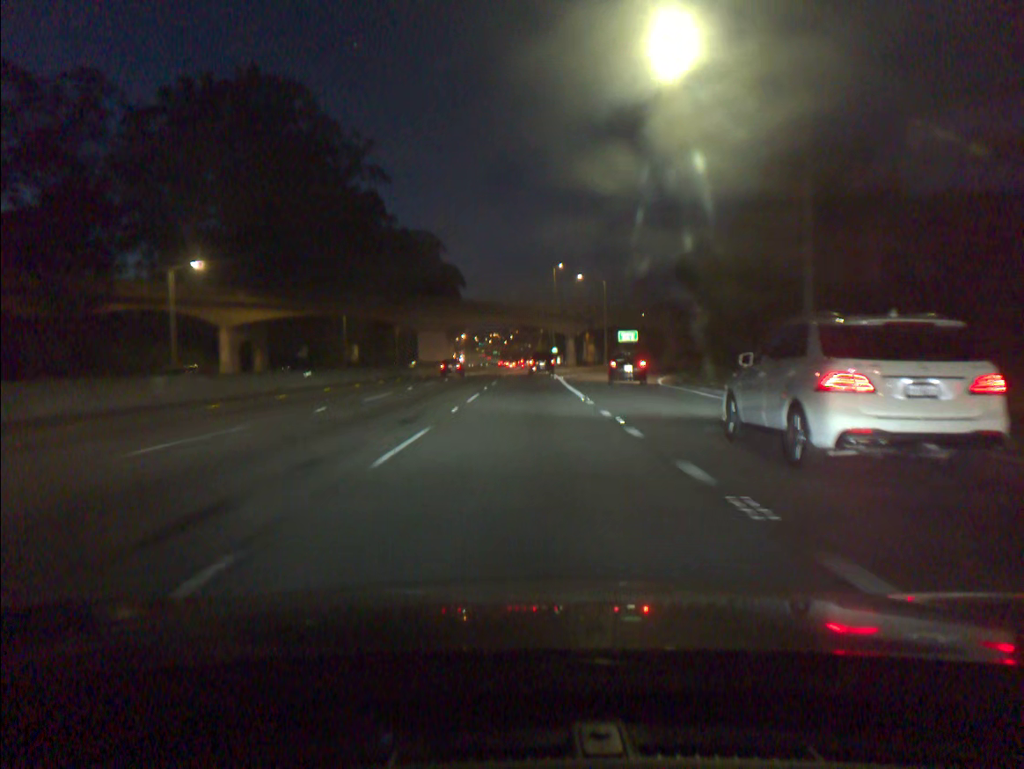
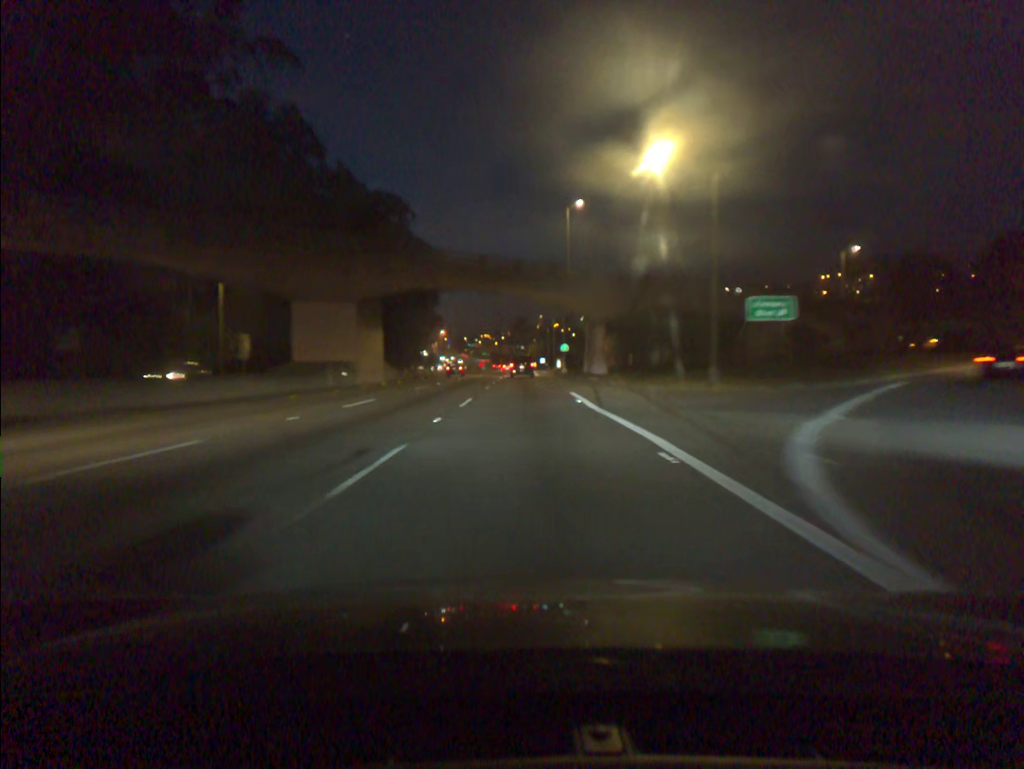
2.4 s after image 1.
(+0.4, +46.7) m; +1°
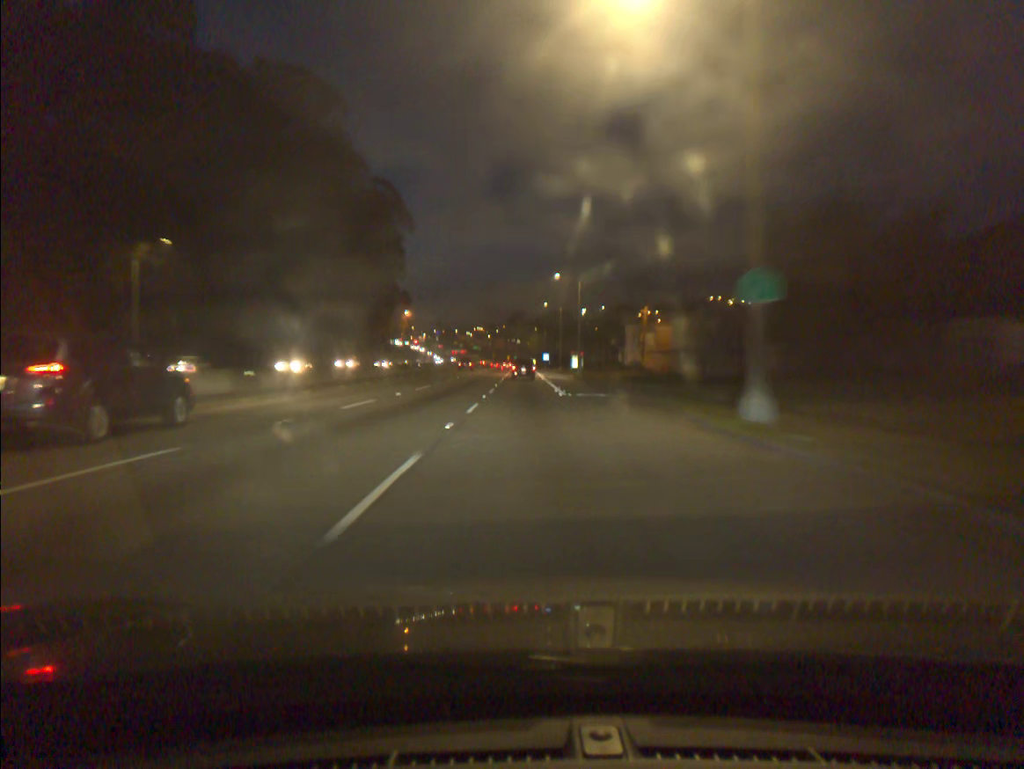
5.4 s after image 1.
(+0.1, +60.3) m; 0°
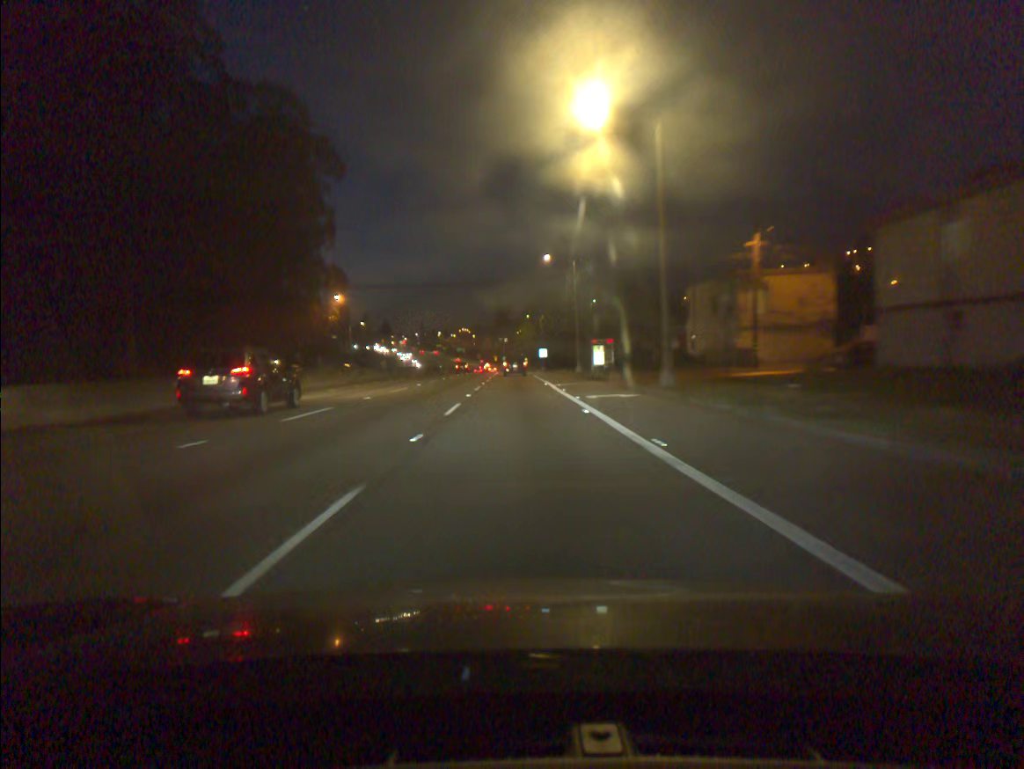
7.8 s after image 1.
(+0.3, +47.8) m; +1°
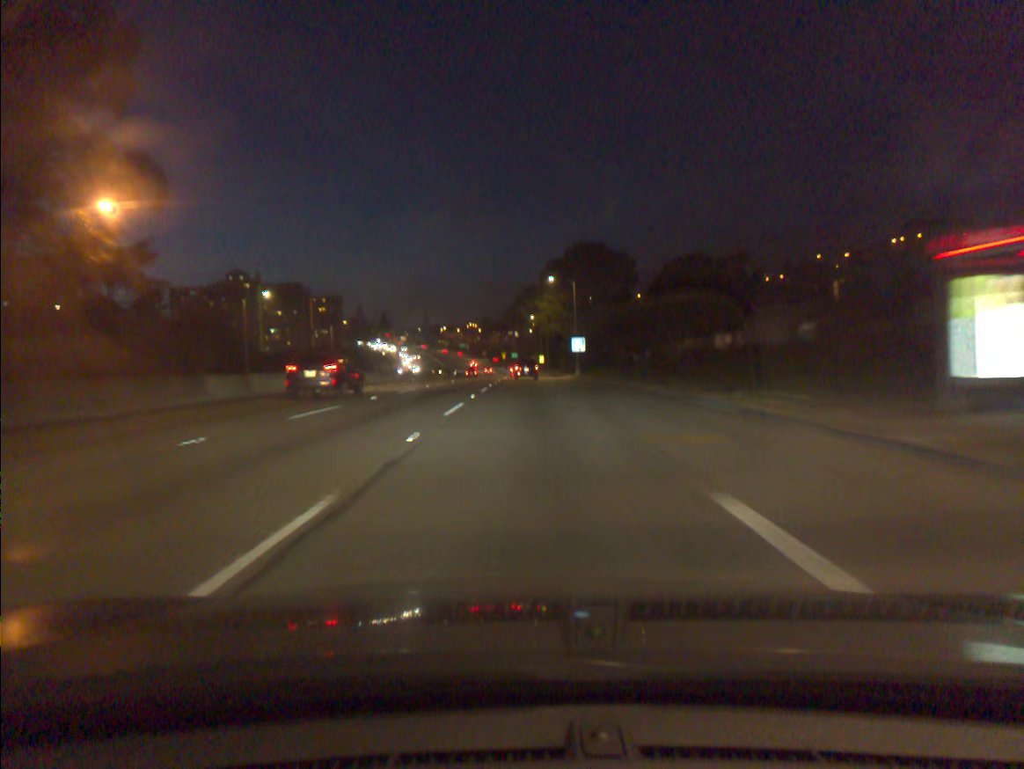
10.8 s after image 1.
(-0.3, +59.3) m; -1°
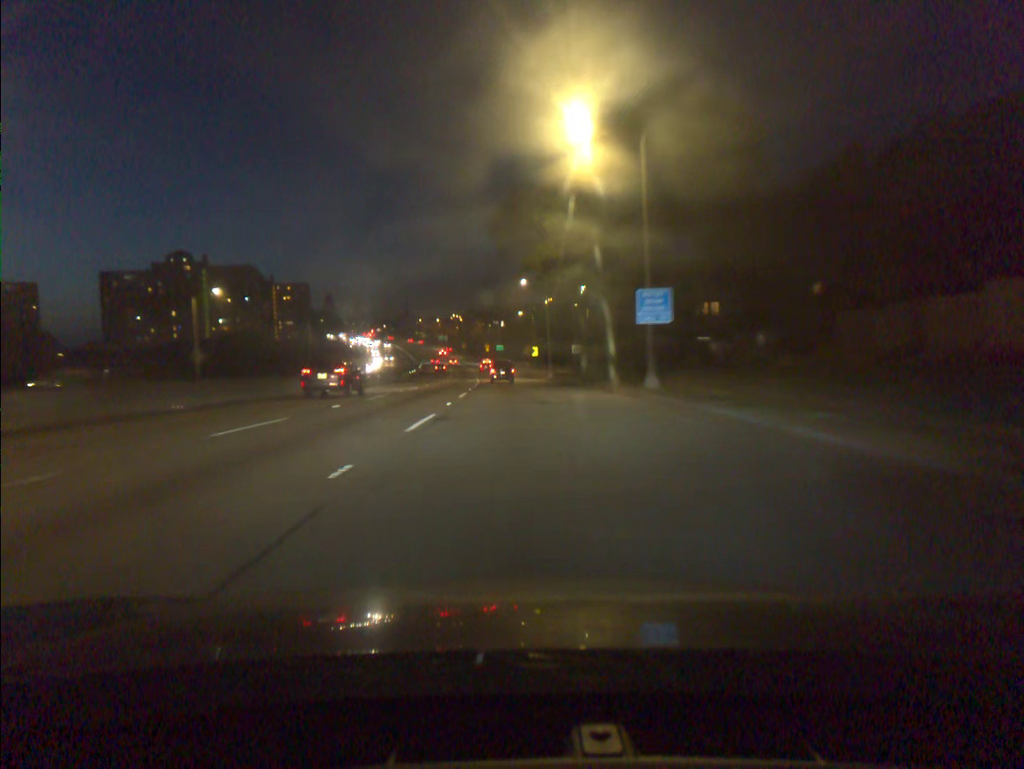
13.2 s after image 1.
(+0.5, +47.5) m; +1°
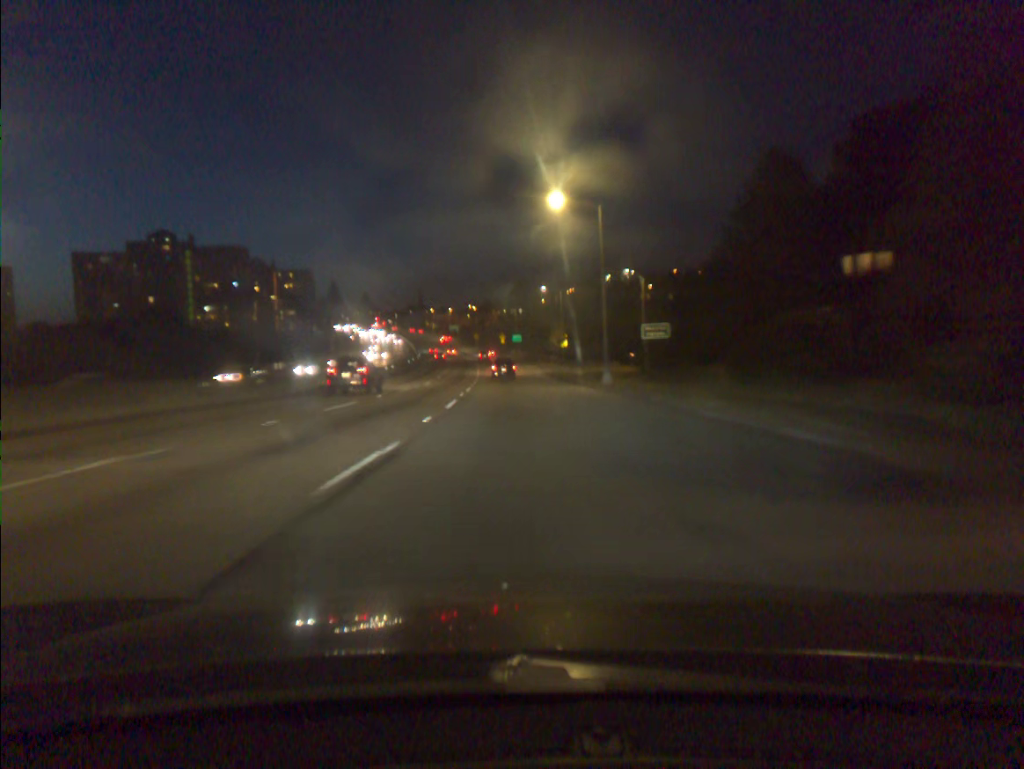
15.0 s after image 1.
(-0.5, +35.8) m; -2°
